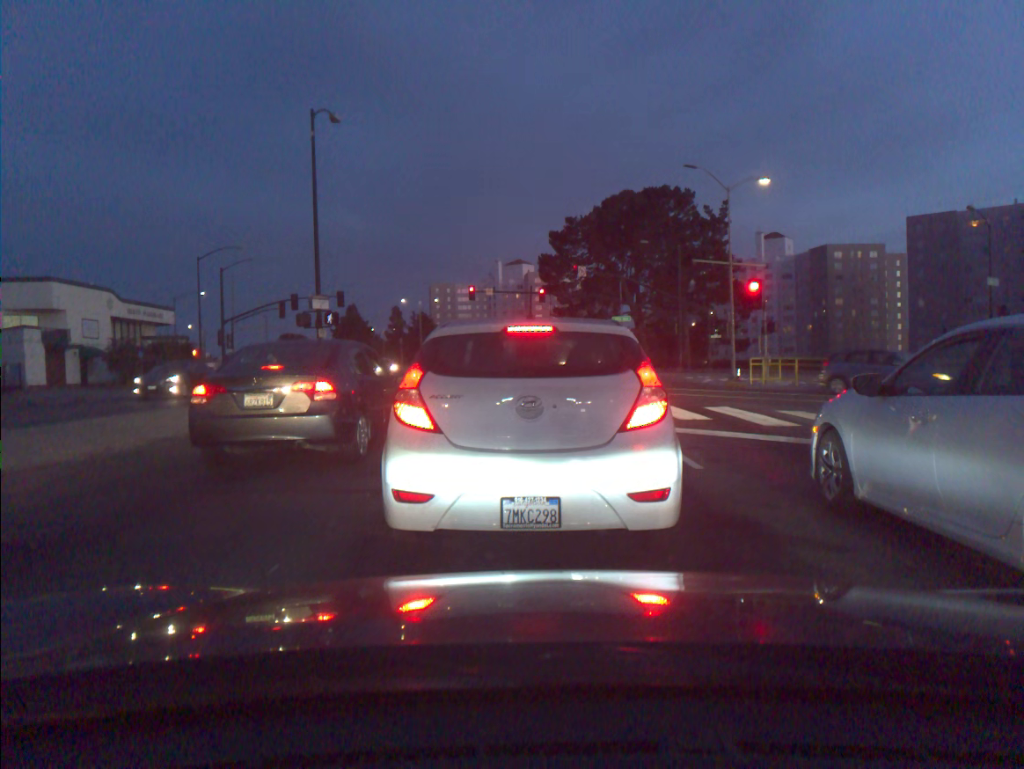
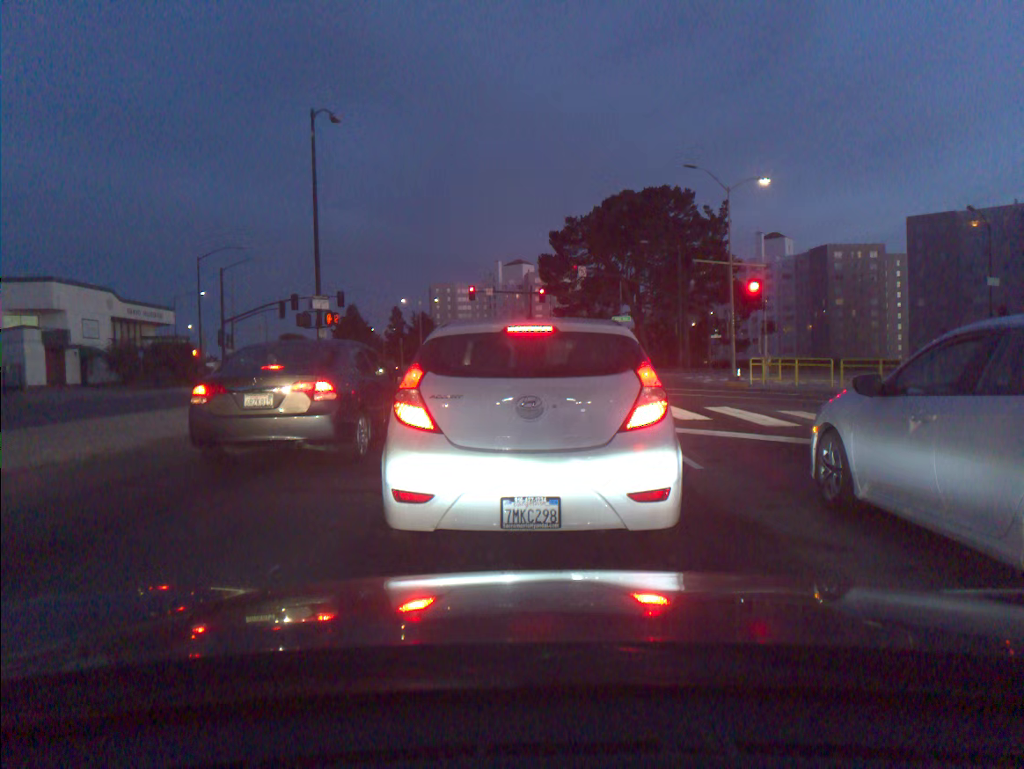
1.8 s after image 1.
(0.0, 0.0) m; 0°
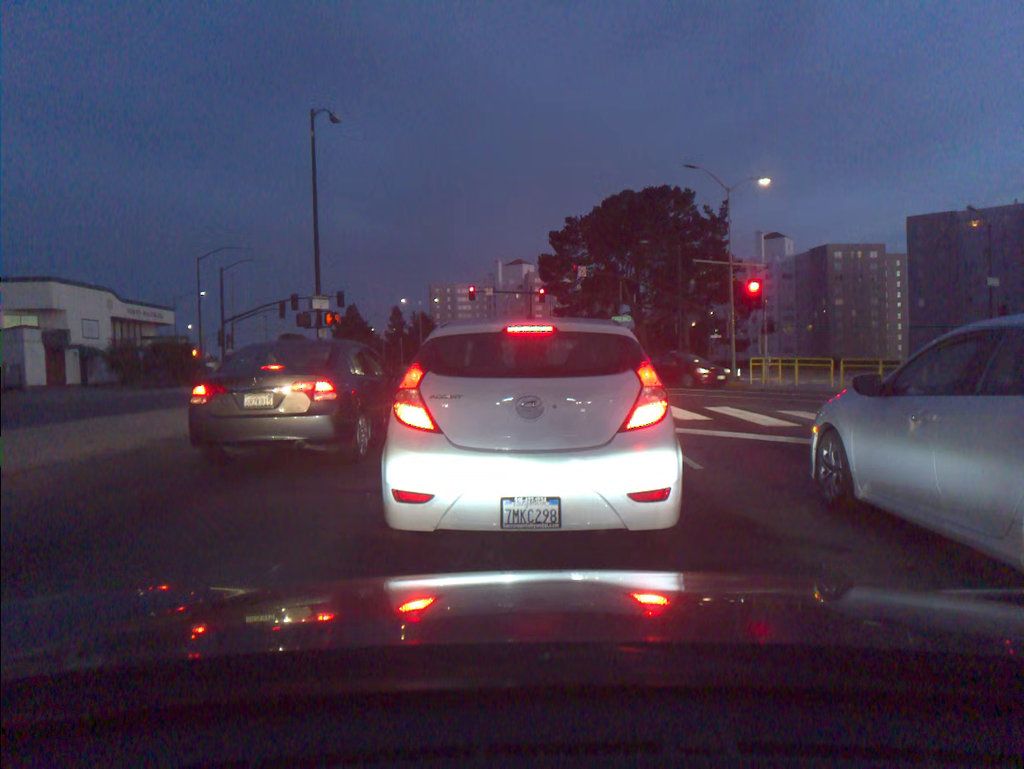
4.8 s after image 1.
(0.0, 0.0) m; 0°
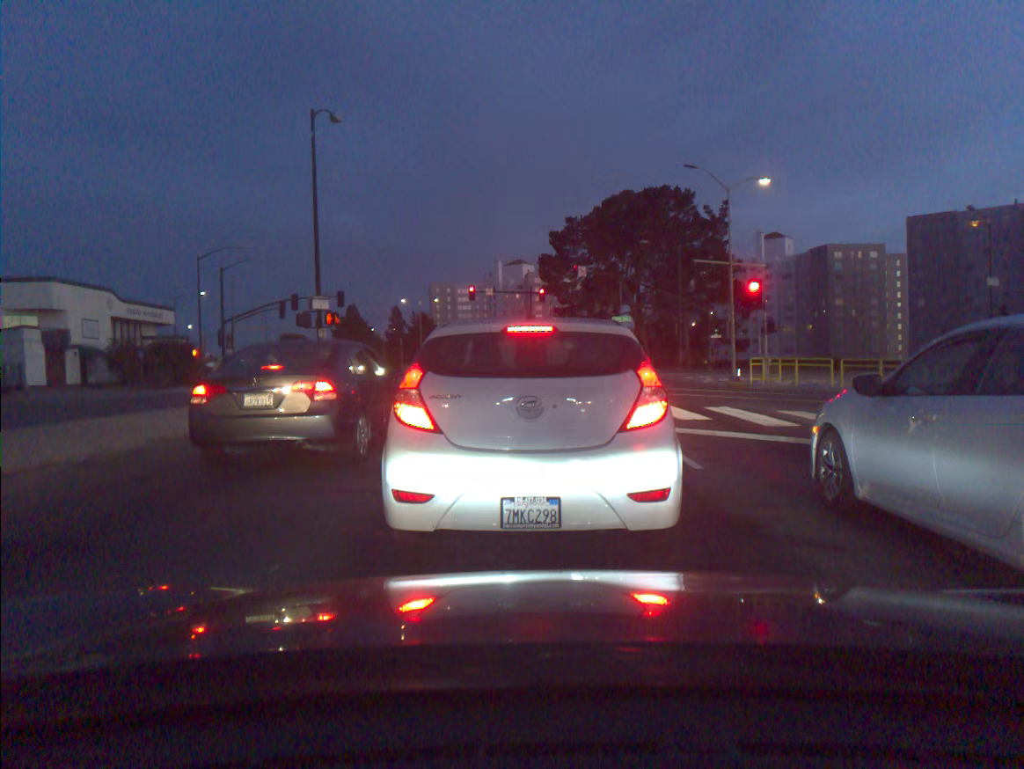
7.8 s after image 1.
(0.0, +0.1) m; 0°
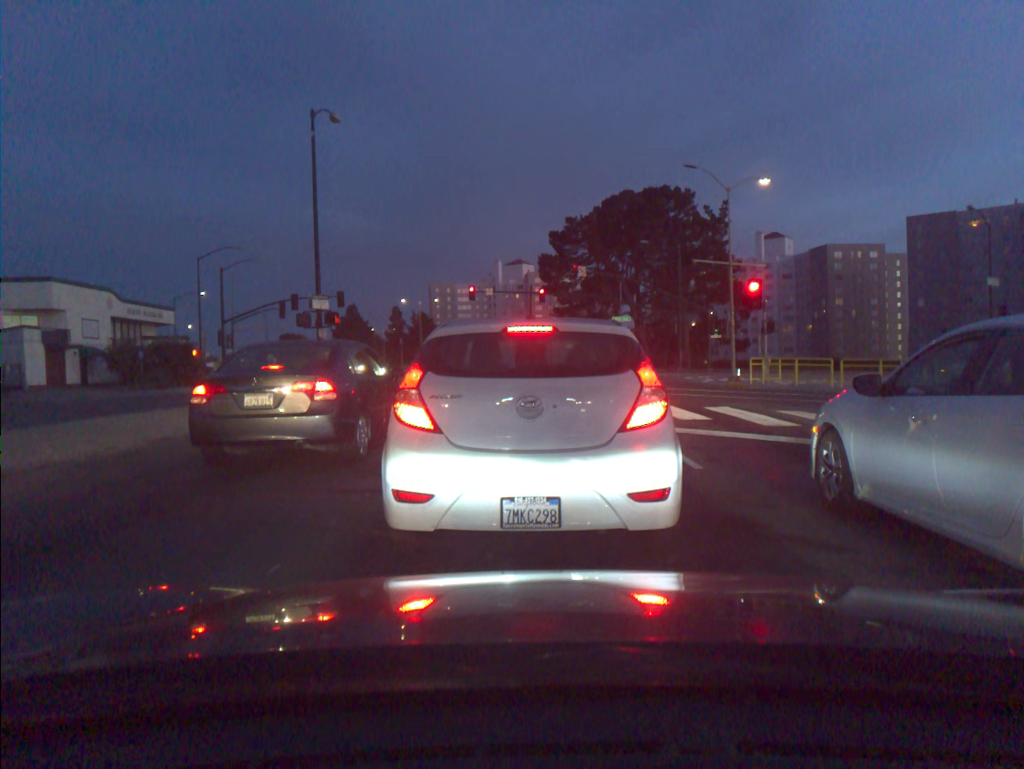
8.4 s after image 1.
(0.0, 0.0) m; 0°
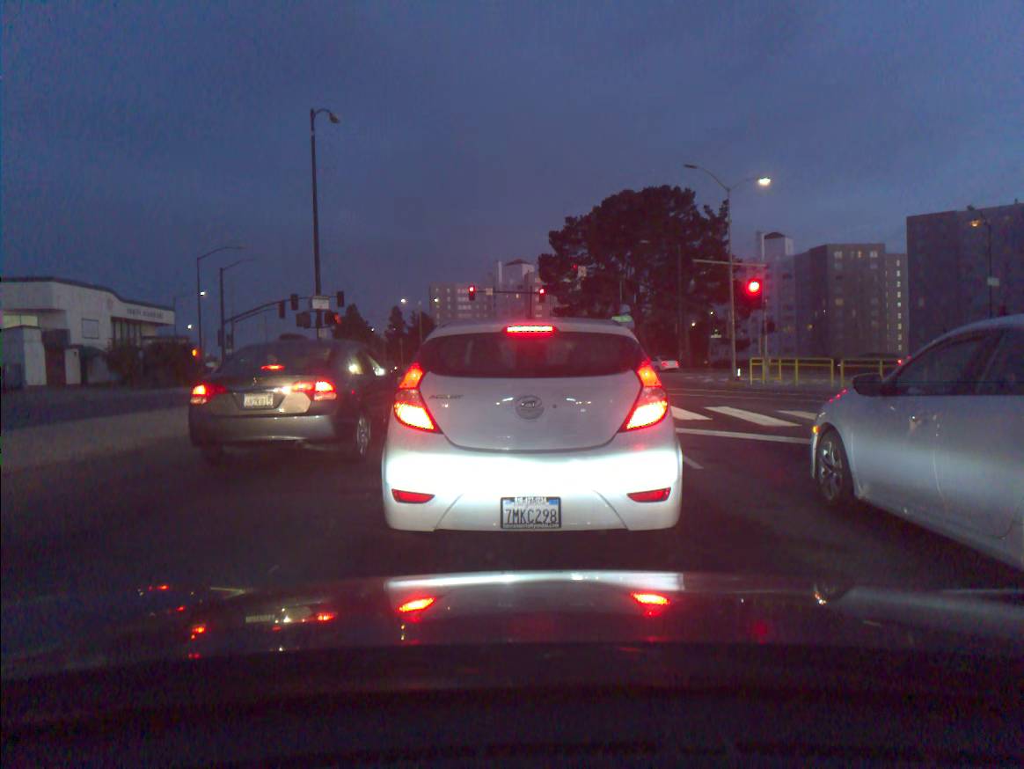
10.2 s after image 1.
(0.0, 0.0) m; 0°
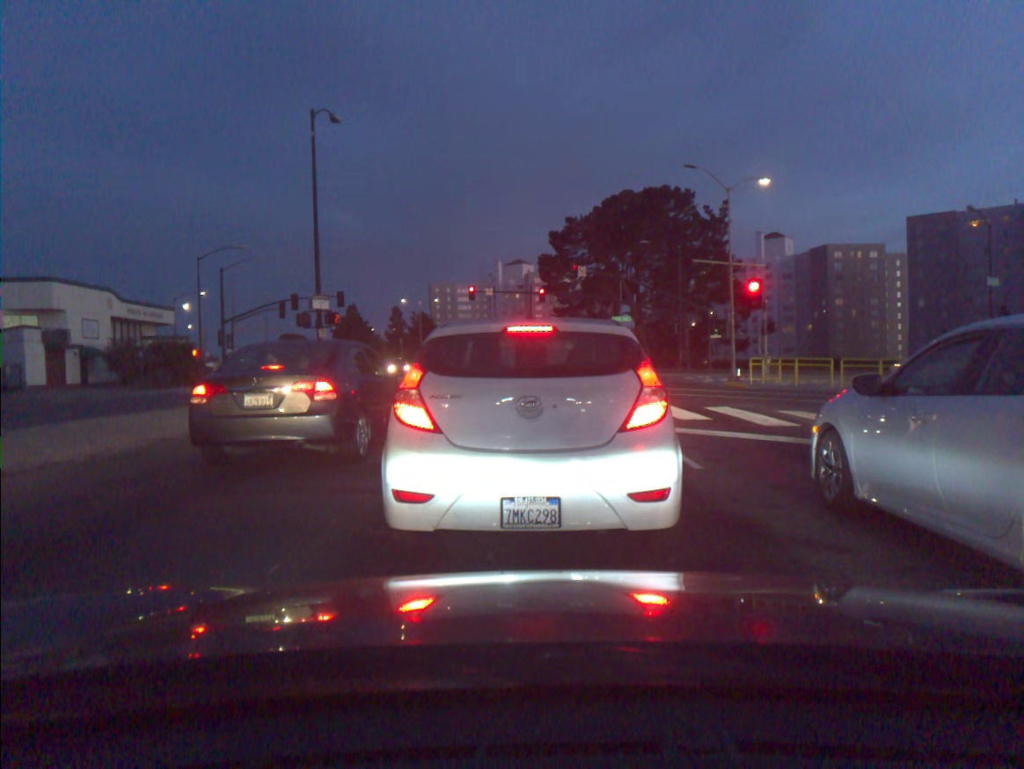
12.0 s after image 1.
(0.0, 0.0) m; 0°
